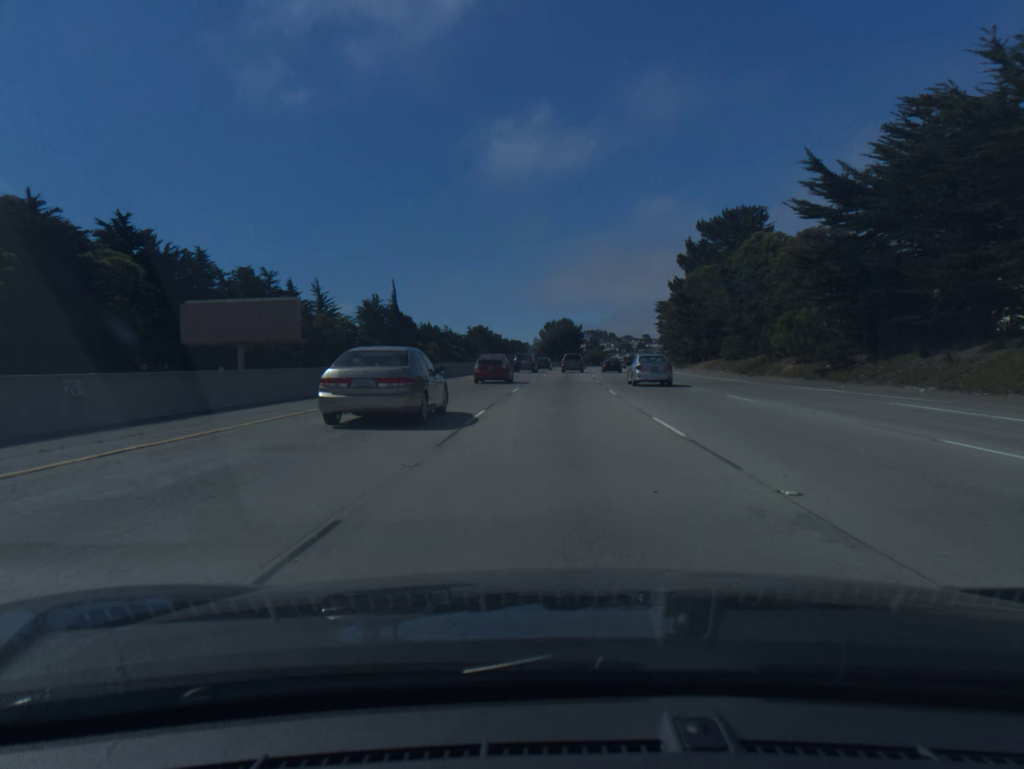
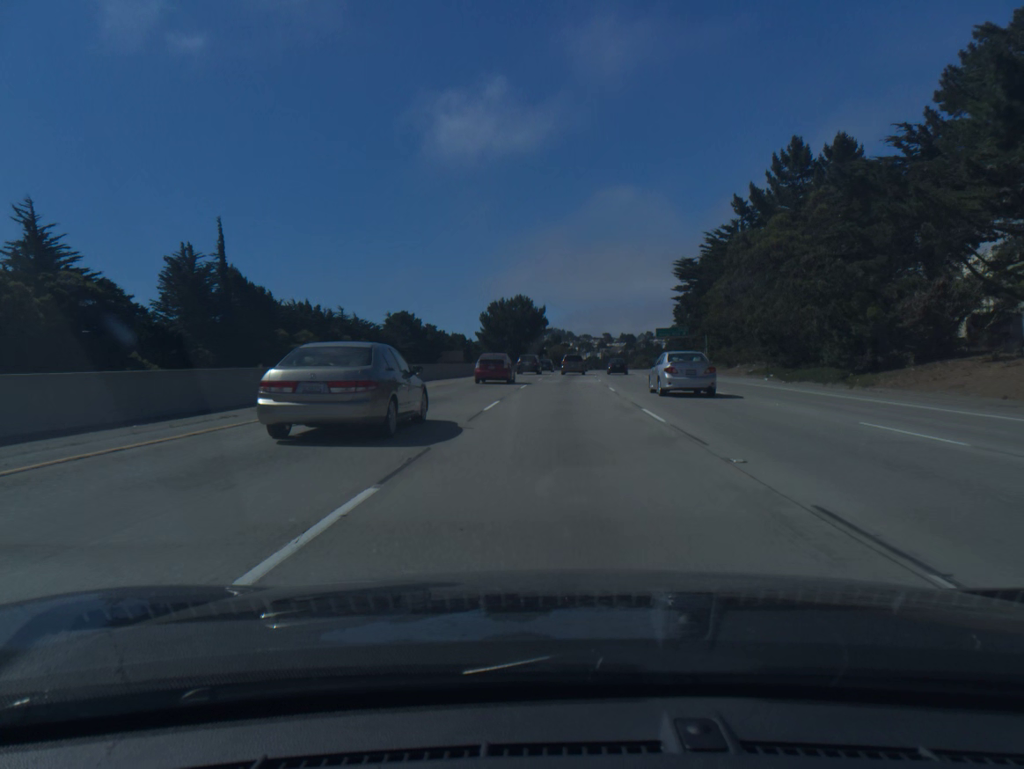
(+2.0, +70.3) m; +3°
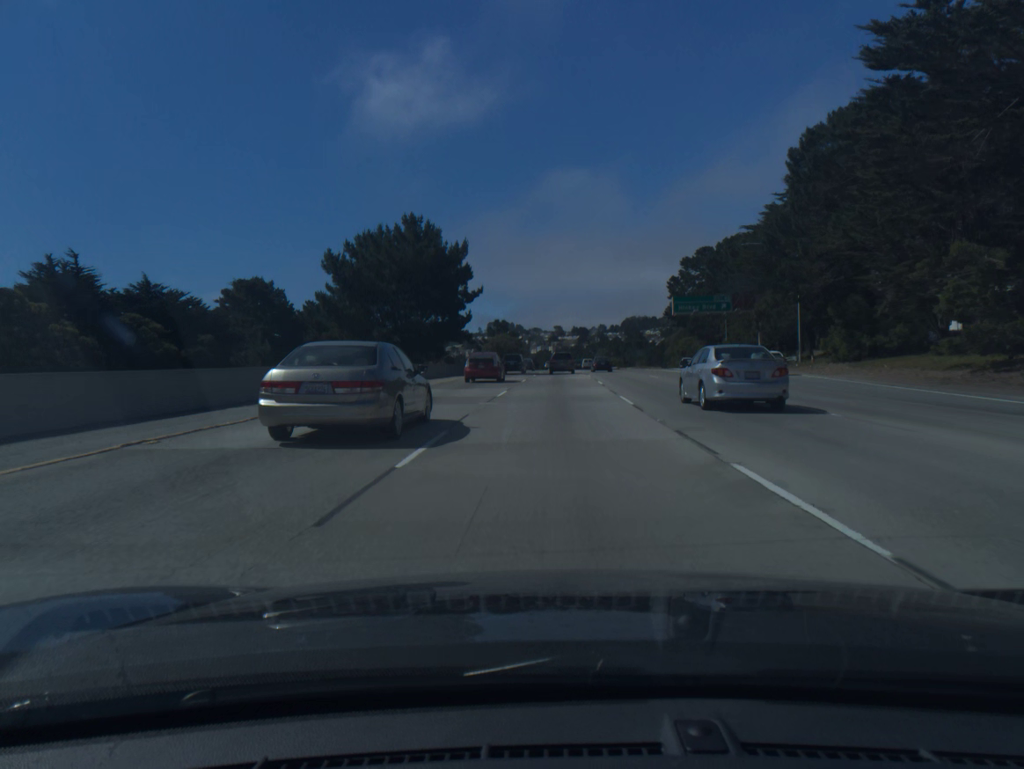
(+2.2, +69.0) m; +4°
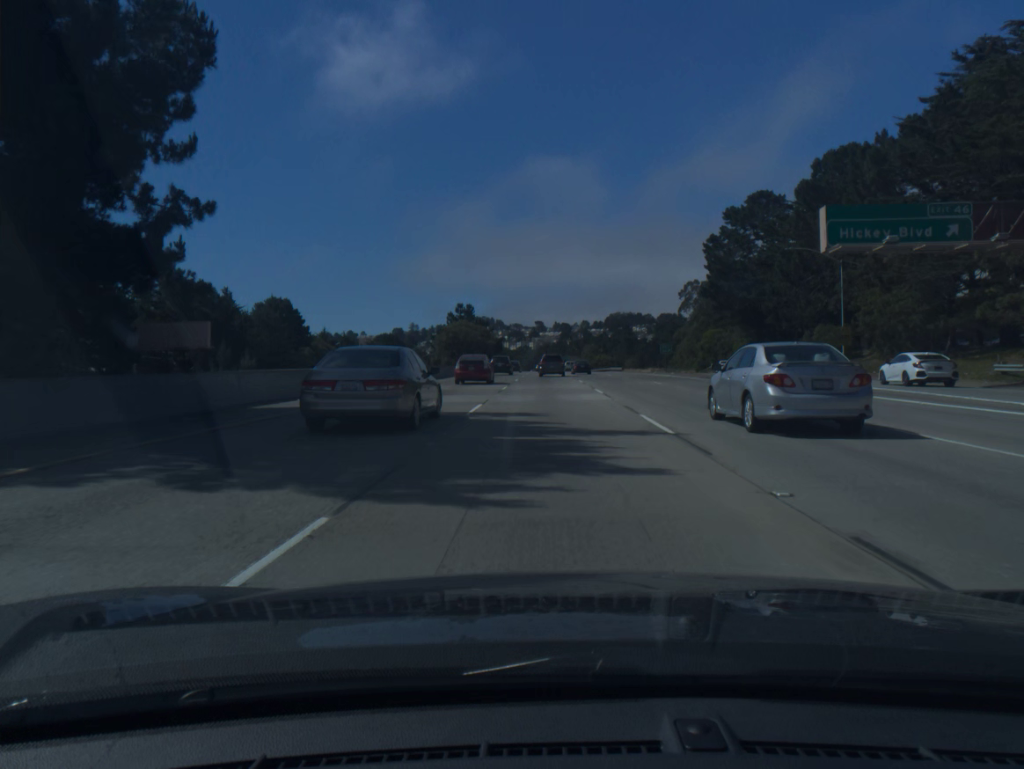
(+0.8, +50.9) m; +1°
